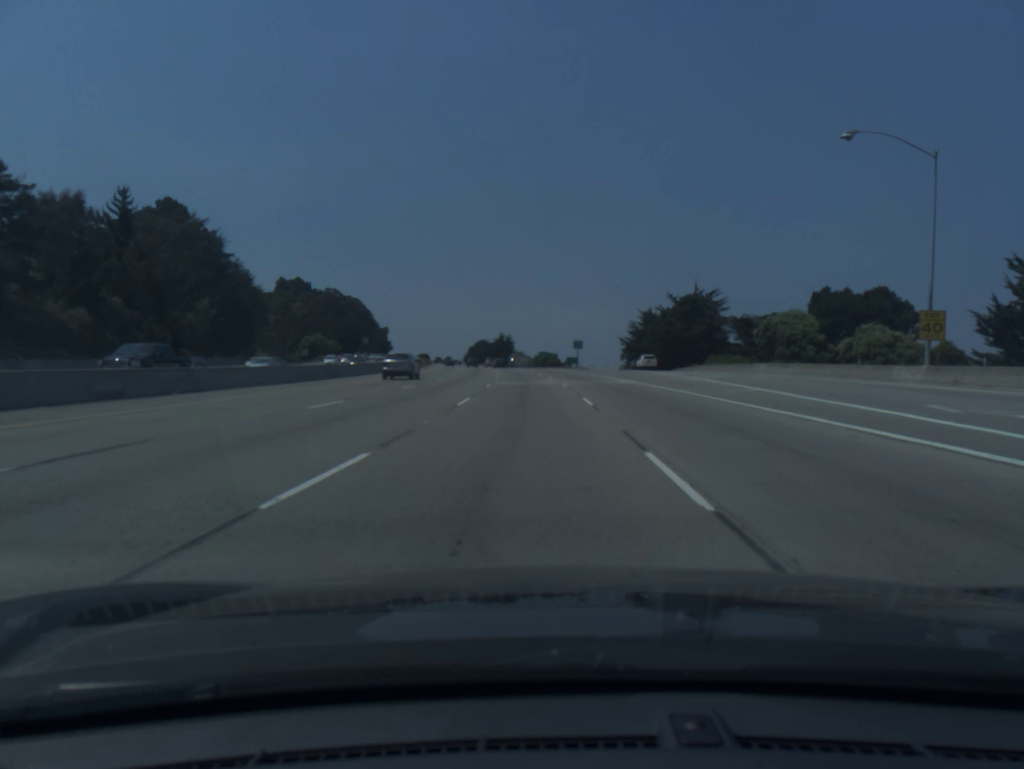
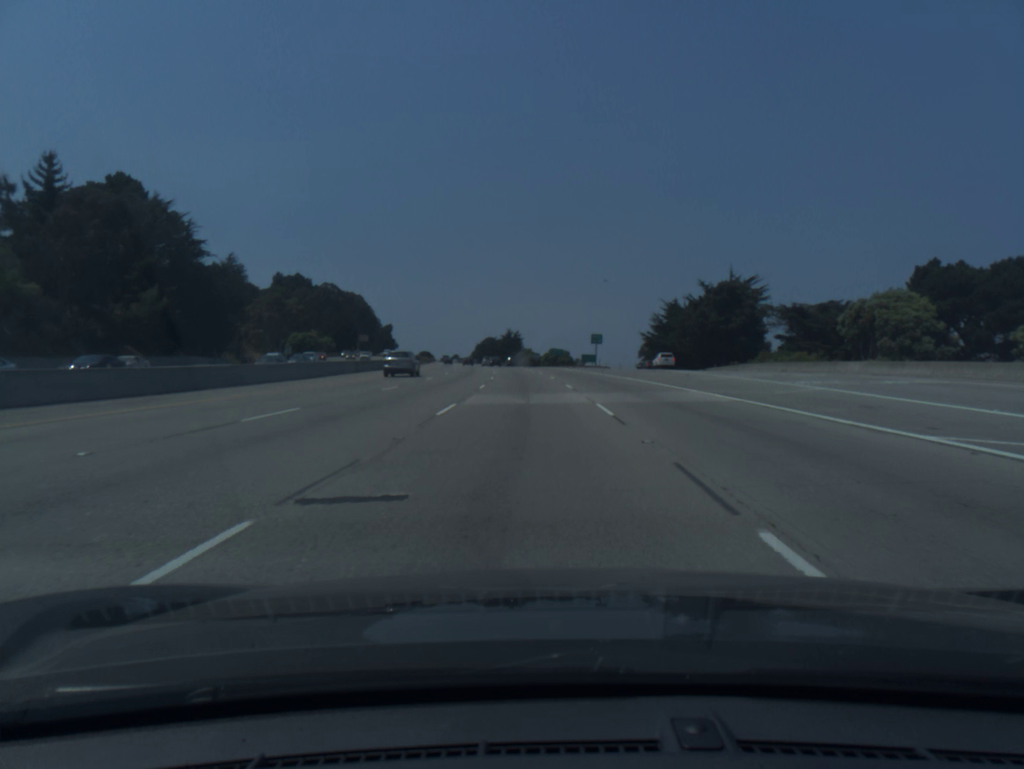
(-0.1, +19.1) m; -1°
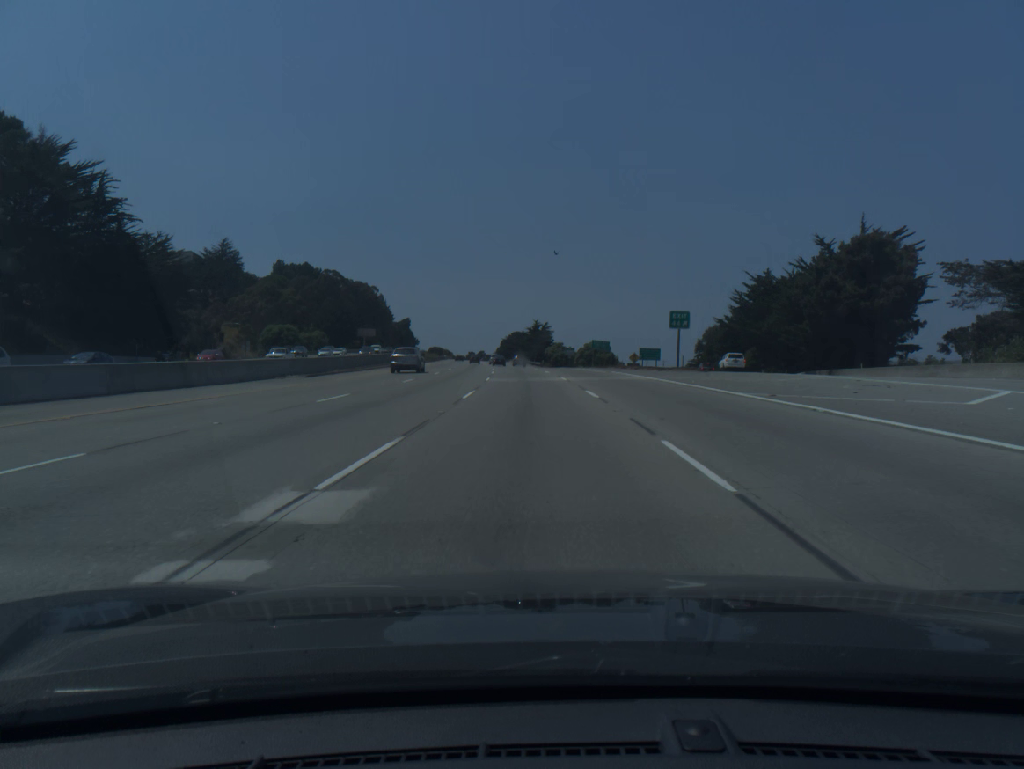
(-0.7, +38.5) m; -2°
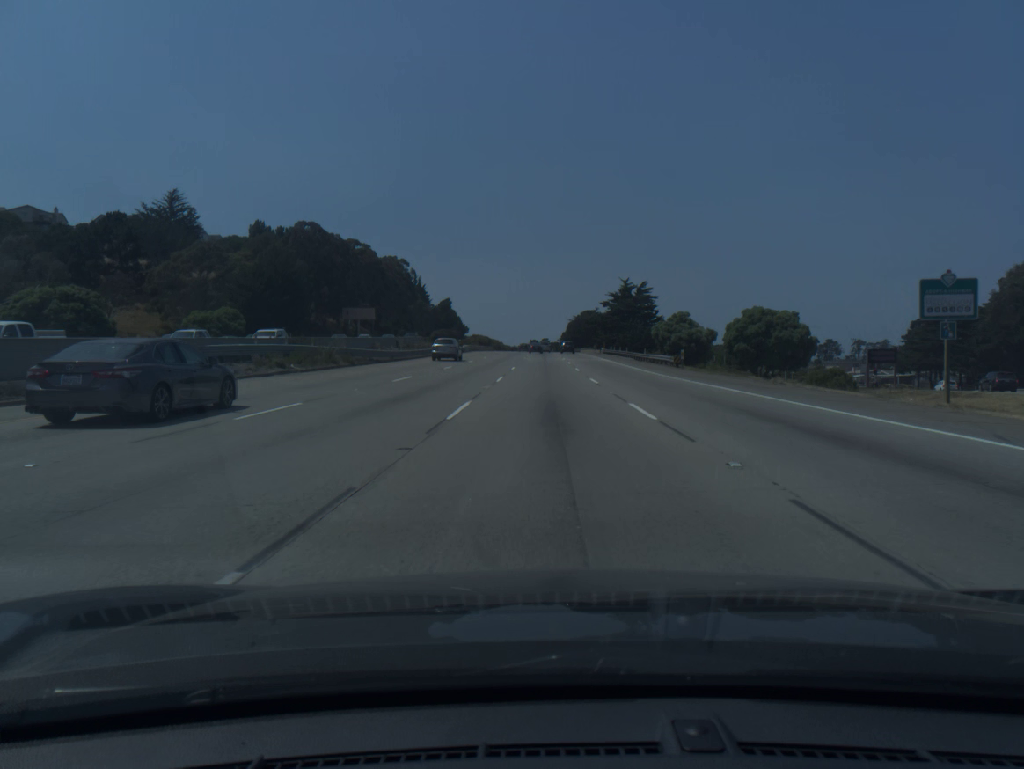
(-4.8, +95.1) m; -5°
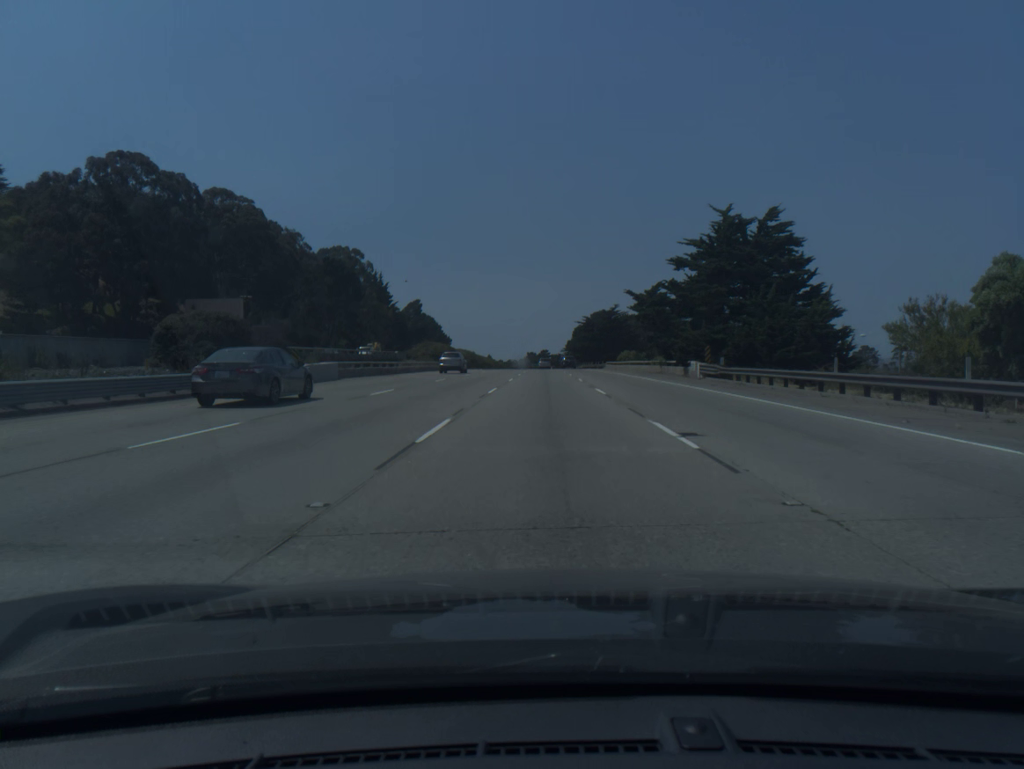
(-0.2, +76.2) m; 0°
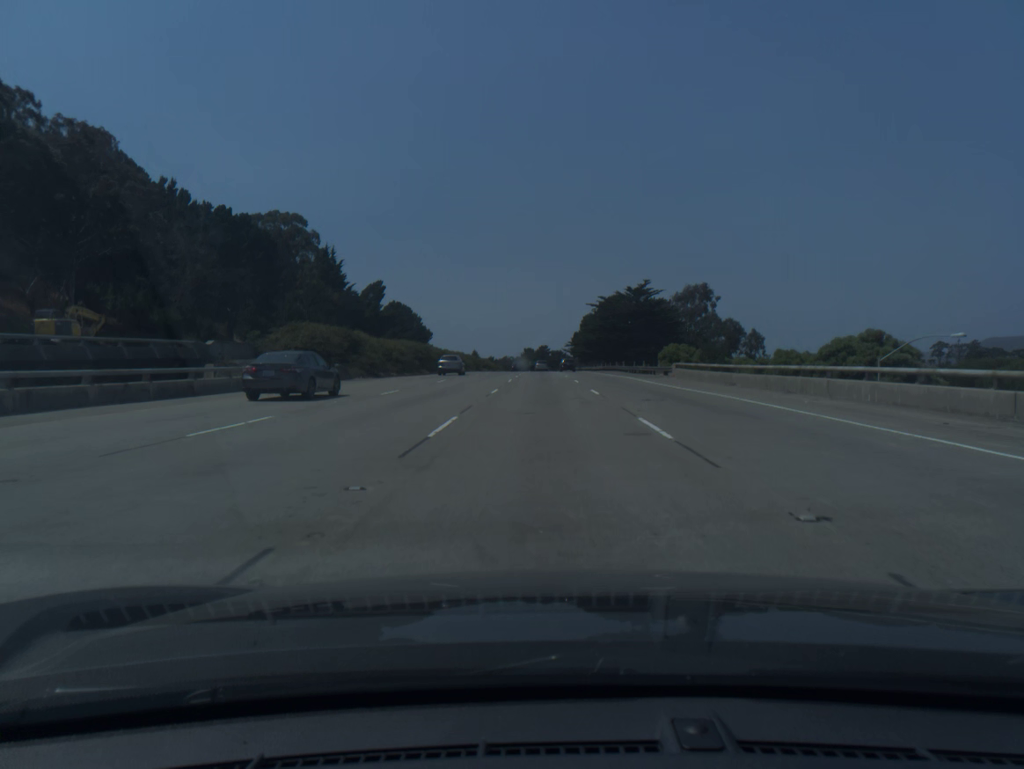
(0.0, +57.3) m; 0°
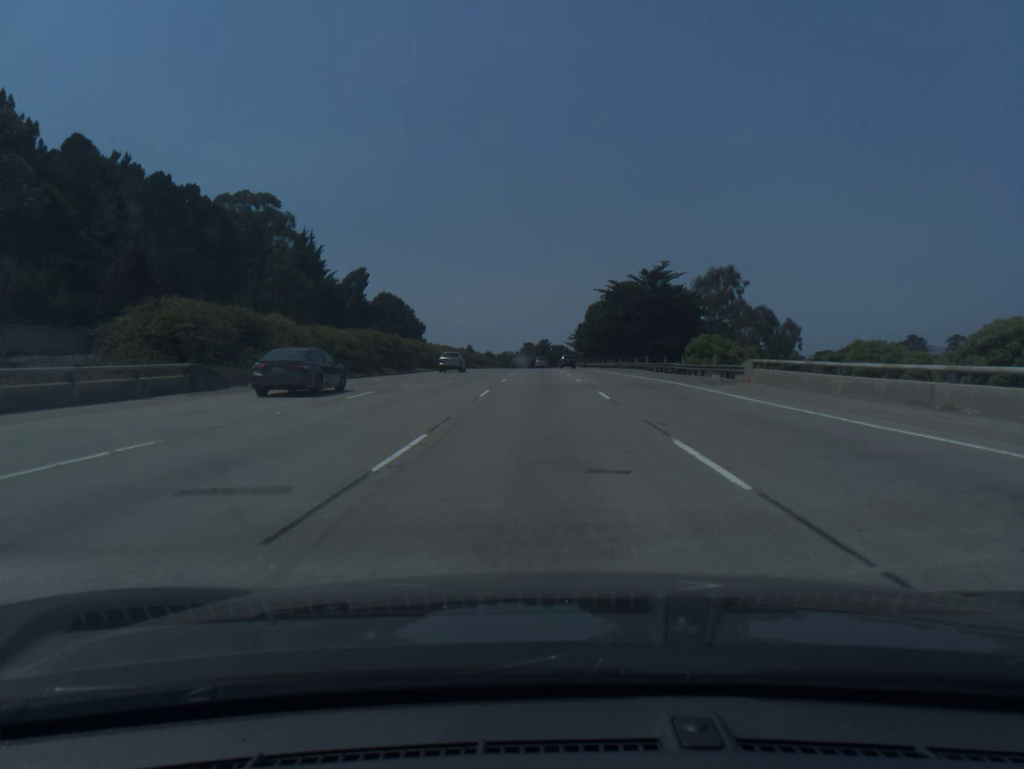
(0.0, +19.1) m; 0°
